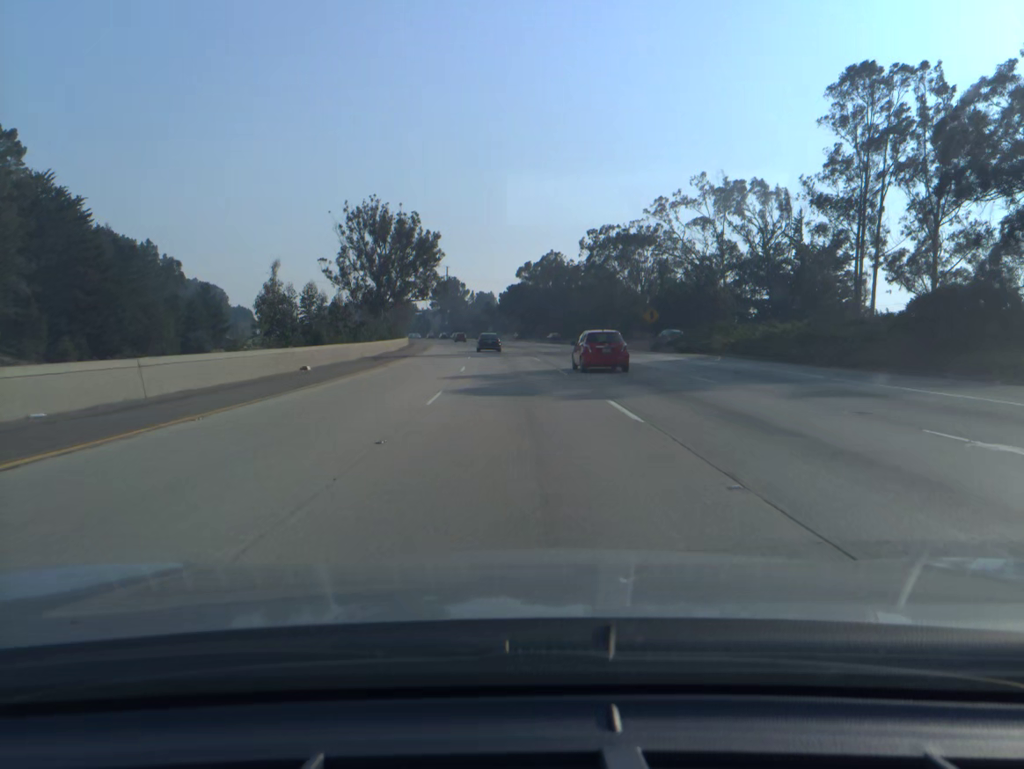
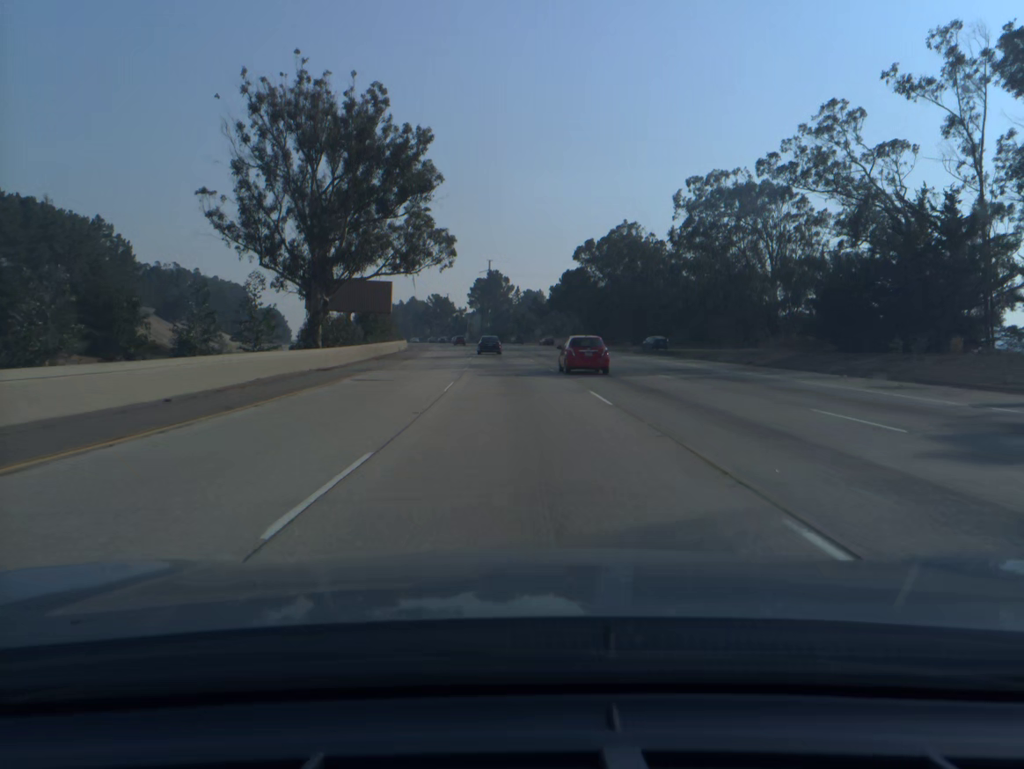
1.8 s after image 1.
(-1.8, +53.9) m; -4°
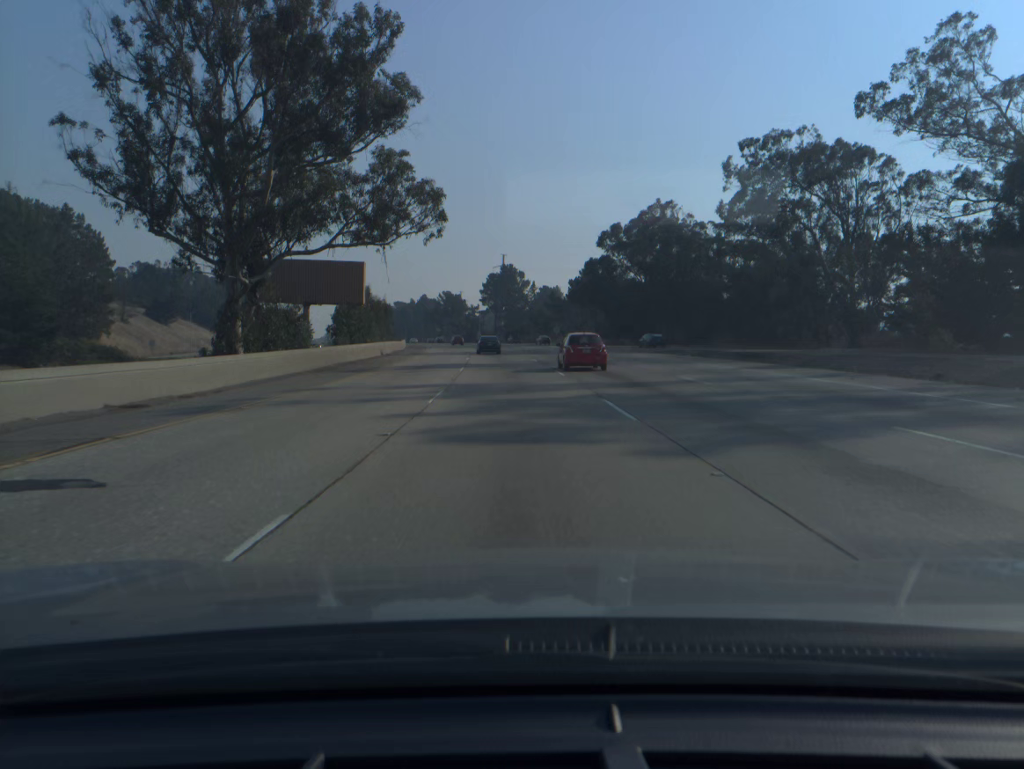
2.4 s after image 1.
(-0.2, +18.0) m; -1°
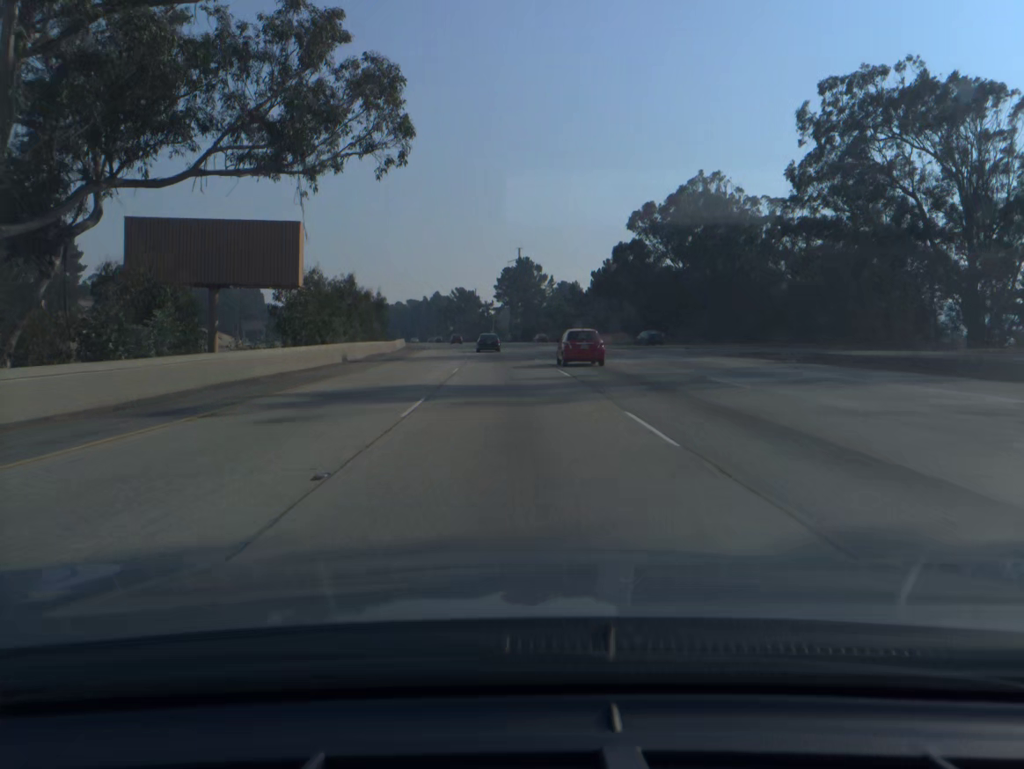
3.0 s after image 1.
(-0.2, +18.1) m; -1°
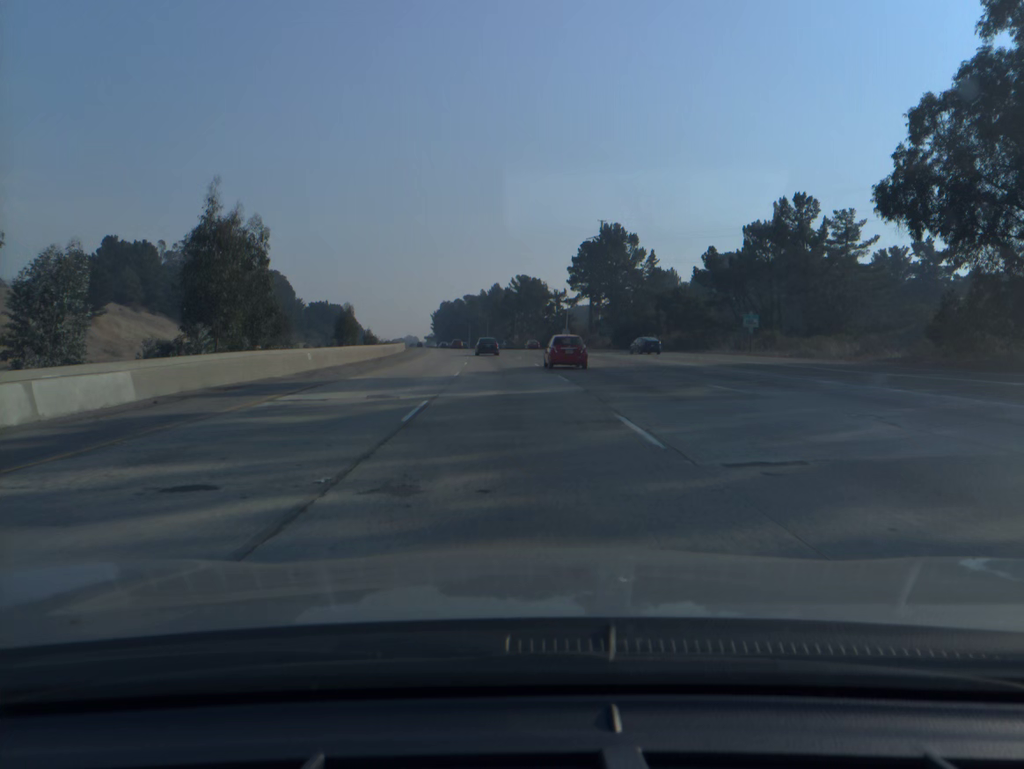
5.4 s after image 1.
(-3.3, +72.4) m; -5°
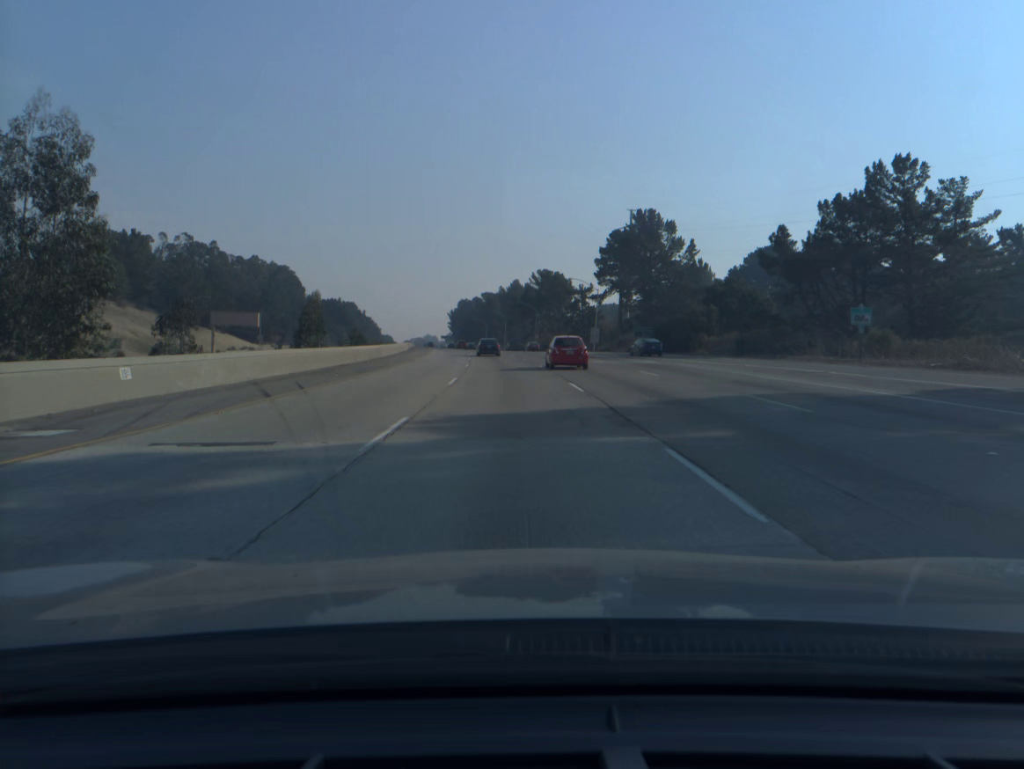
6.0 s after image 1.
(-0.2, +18.2) m; -1°
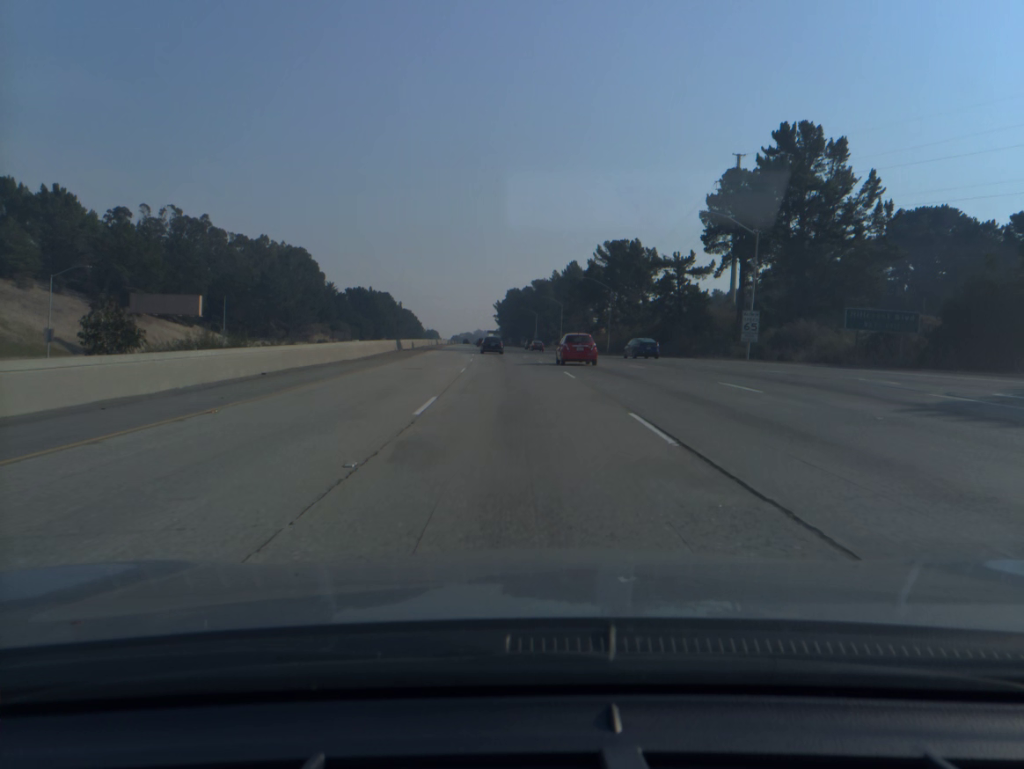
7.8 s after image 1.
(-1.9, +54.5) m; -4°
